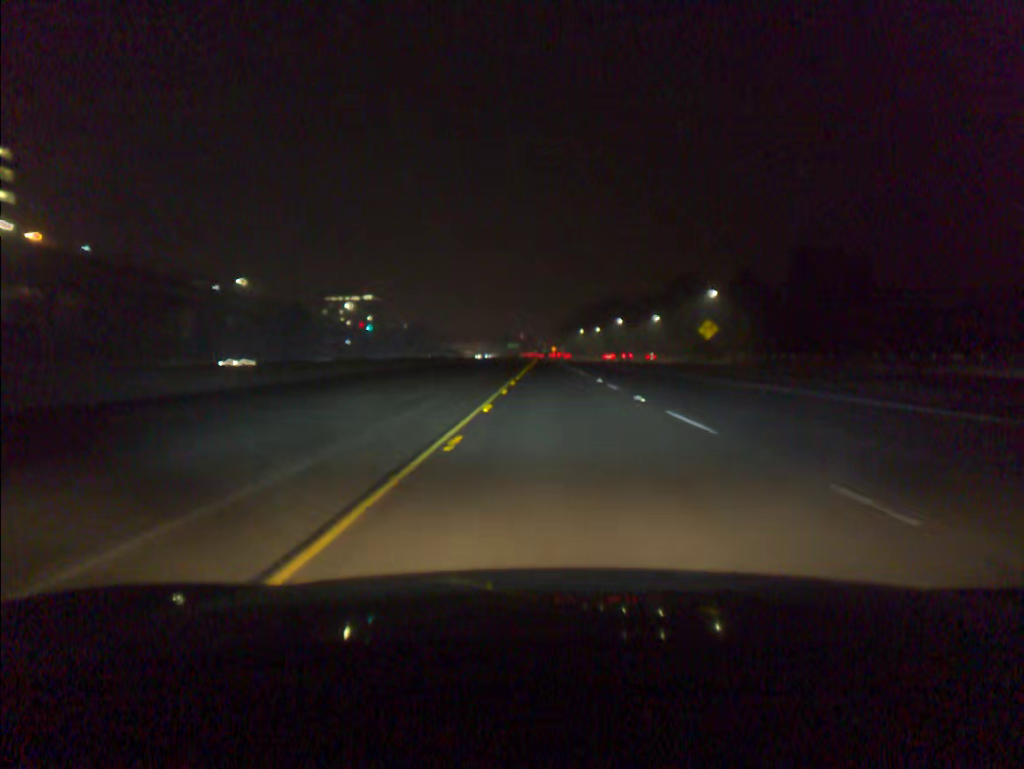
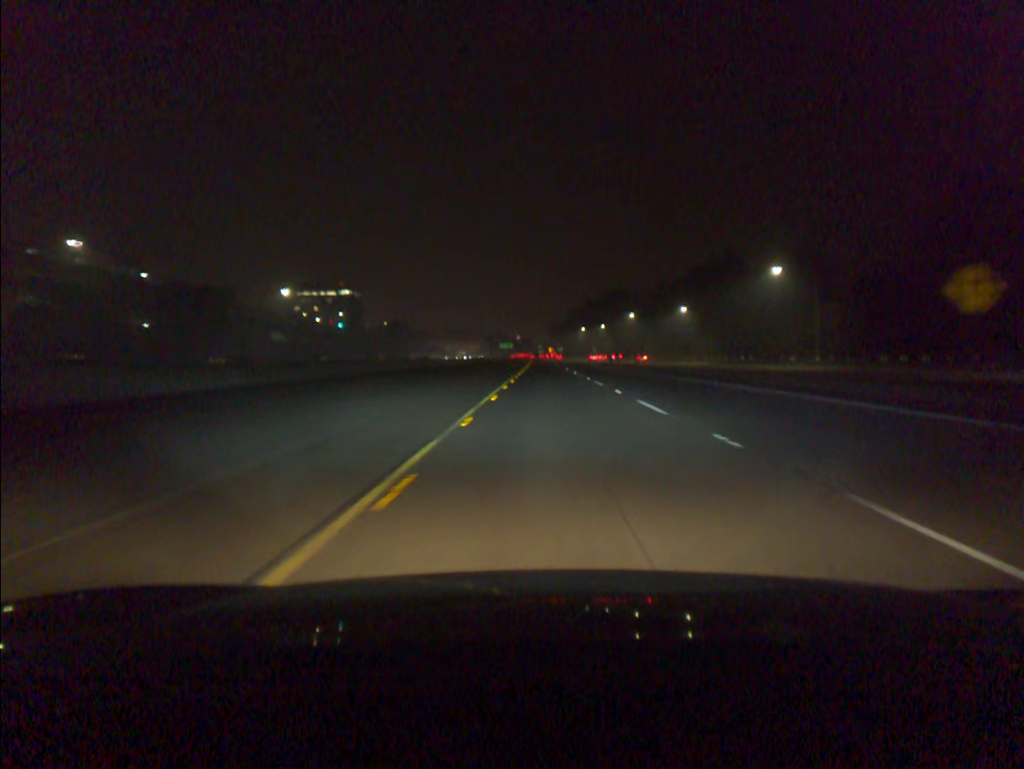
(+0.1, +39.6) m; 0°
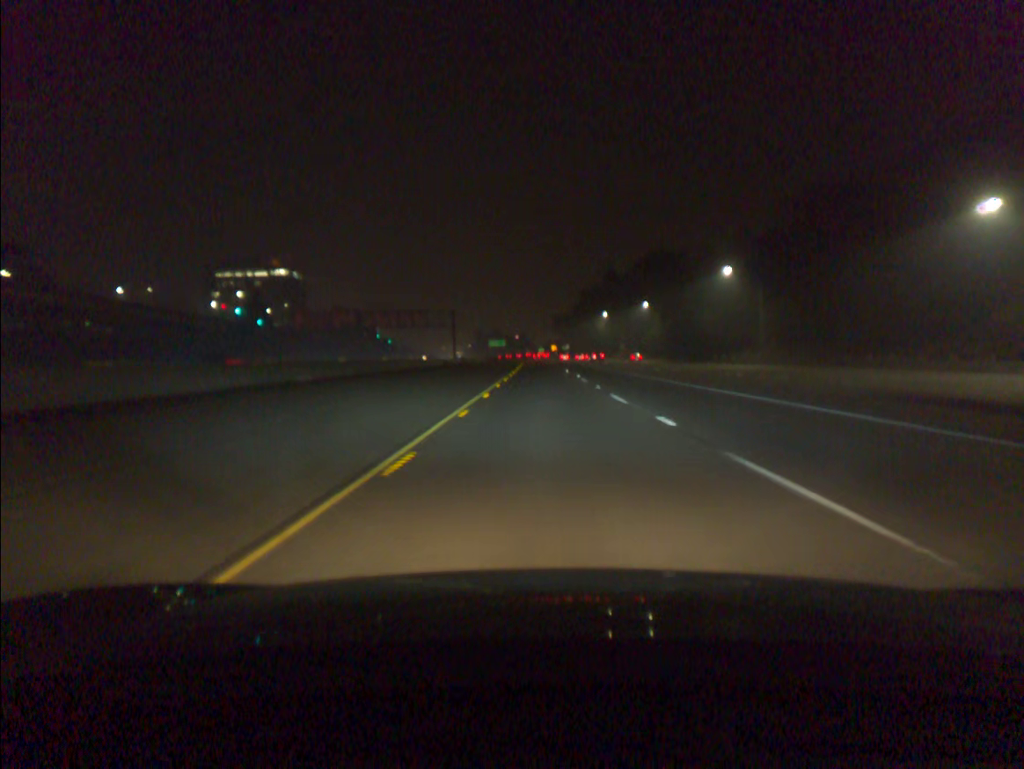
(0.0, +99.6) m; 0°
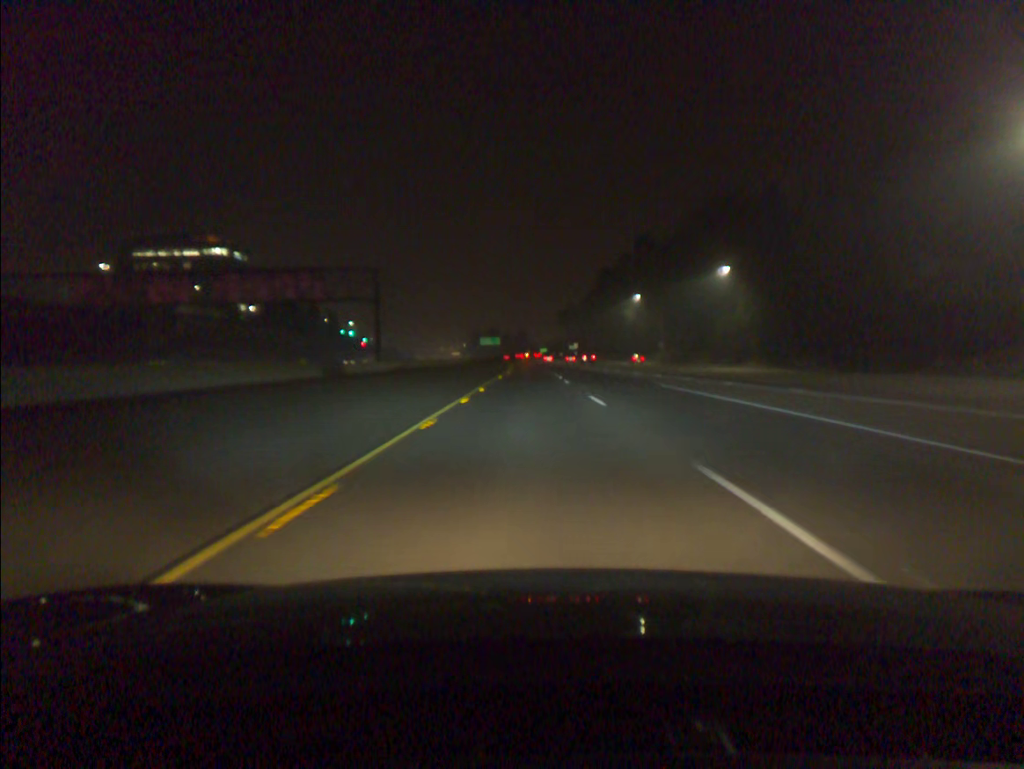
(-0.1, +60.6) m; 0°
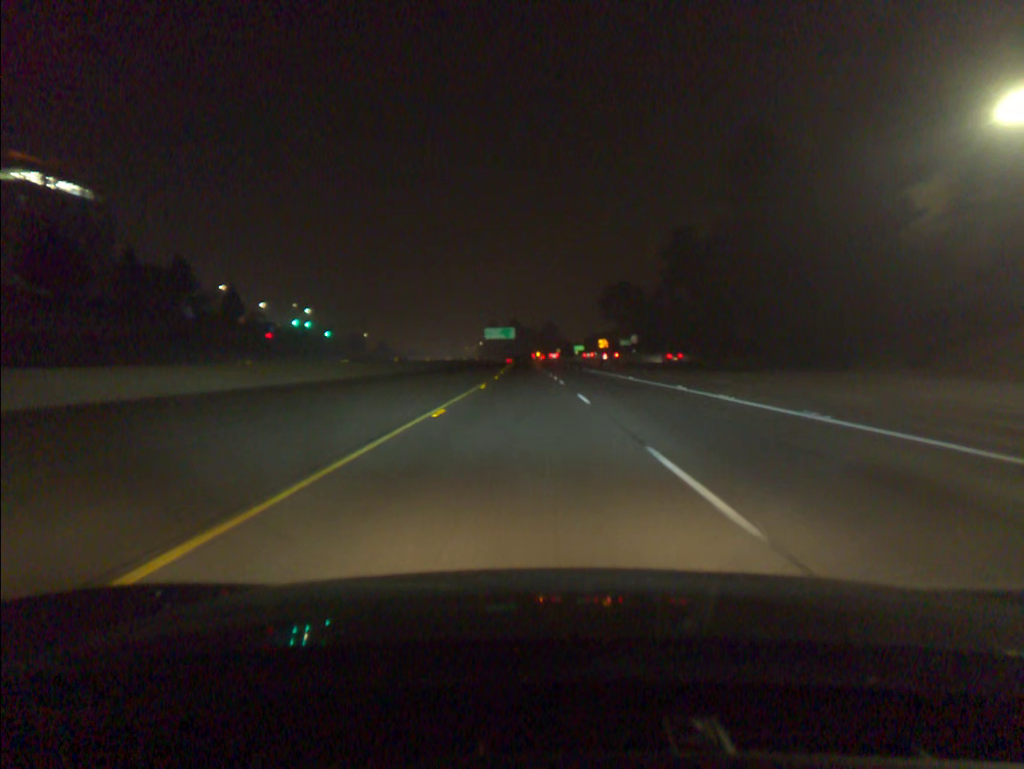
(-1.6, +101.3) m; -2°
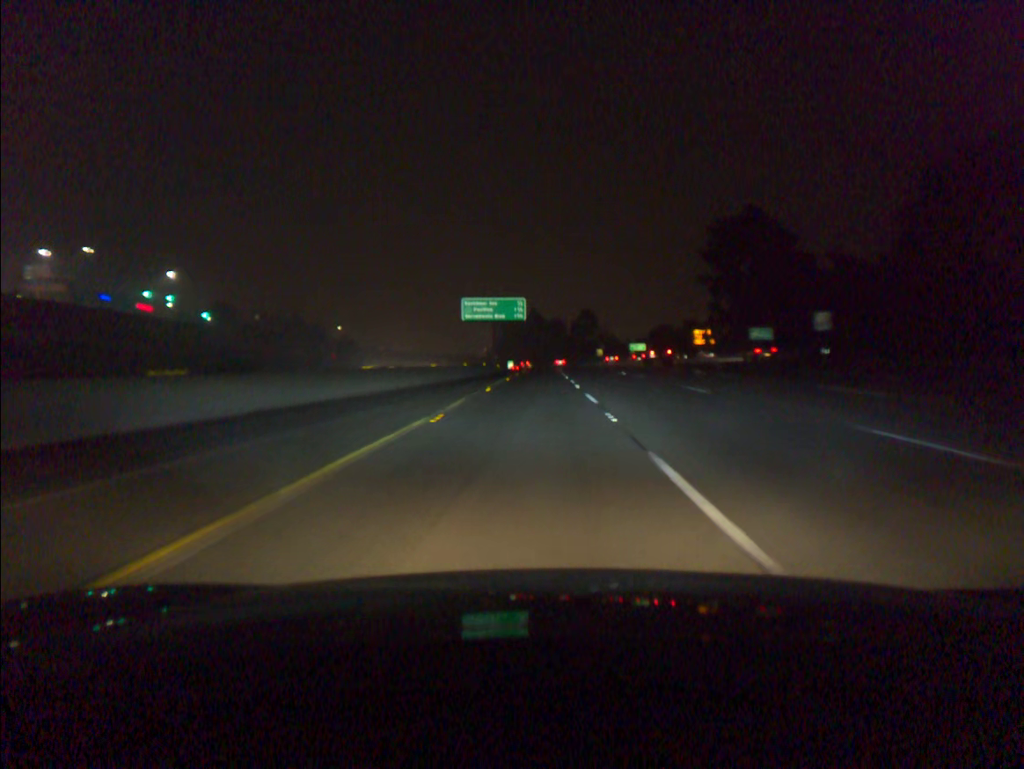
(-1.9, +103.2) m; -2°
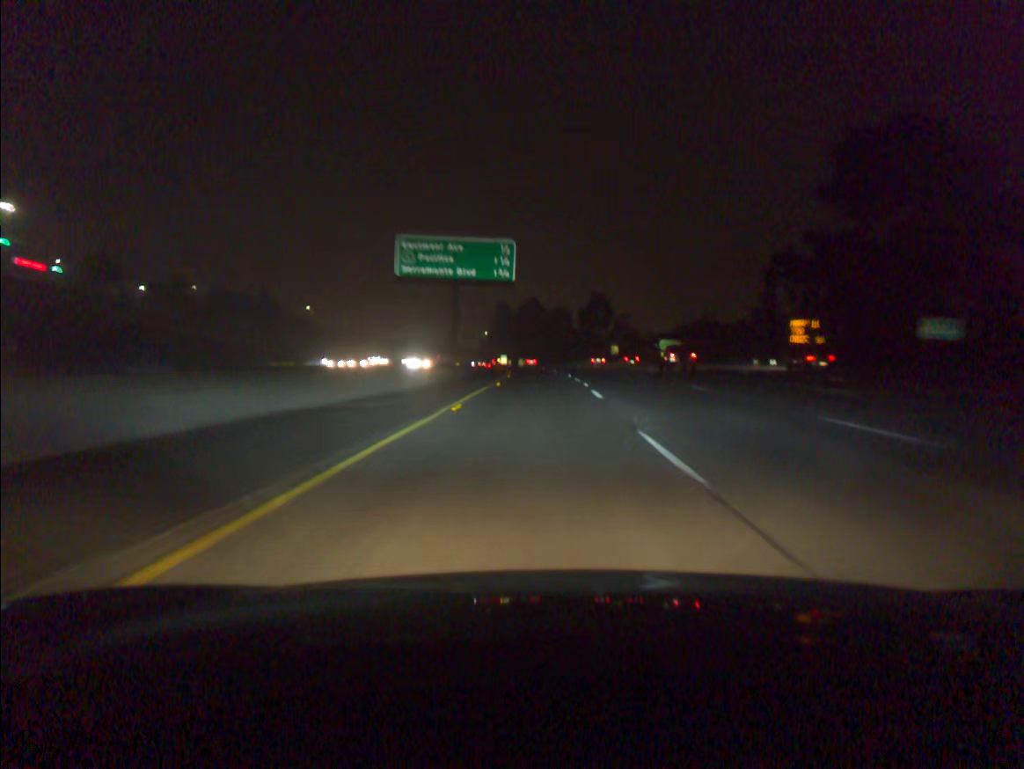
(0.0, +41.7) m; 0°
